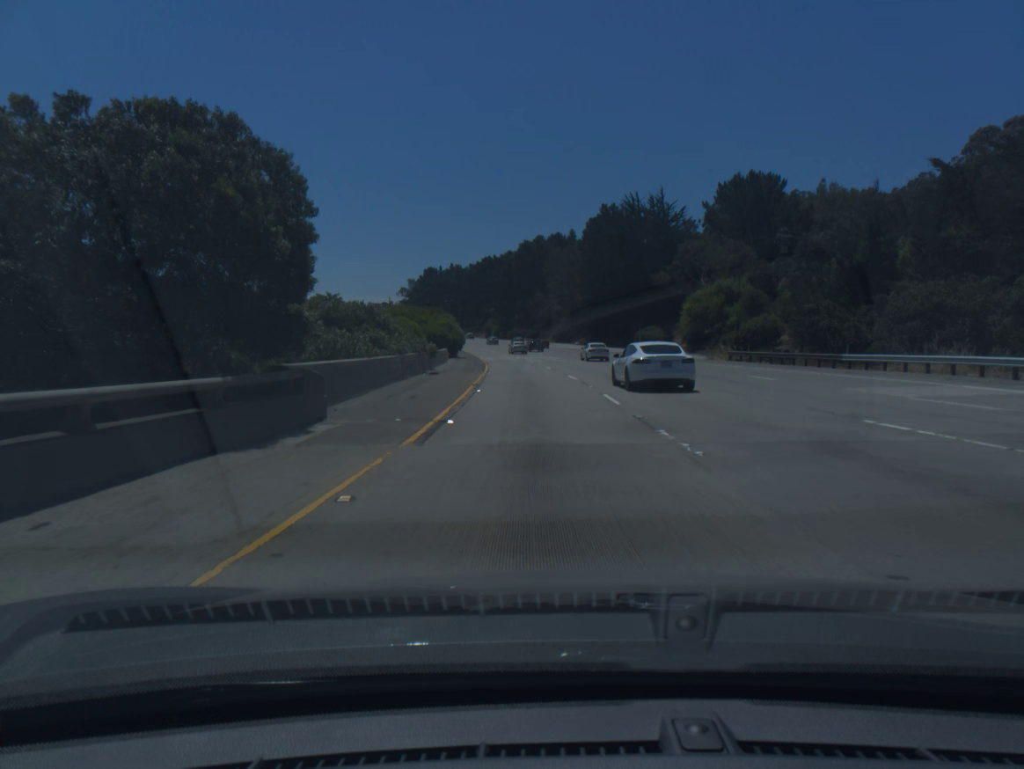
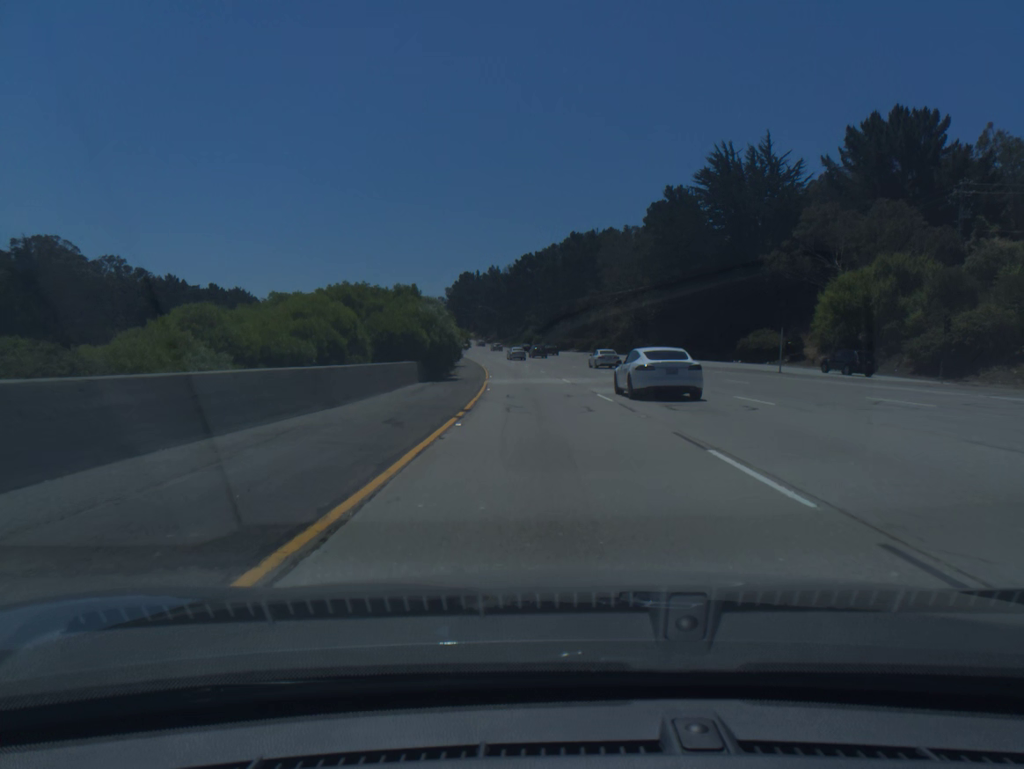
(-1.3, +39.5) m; -3°
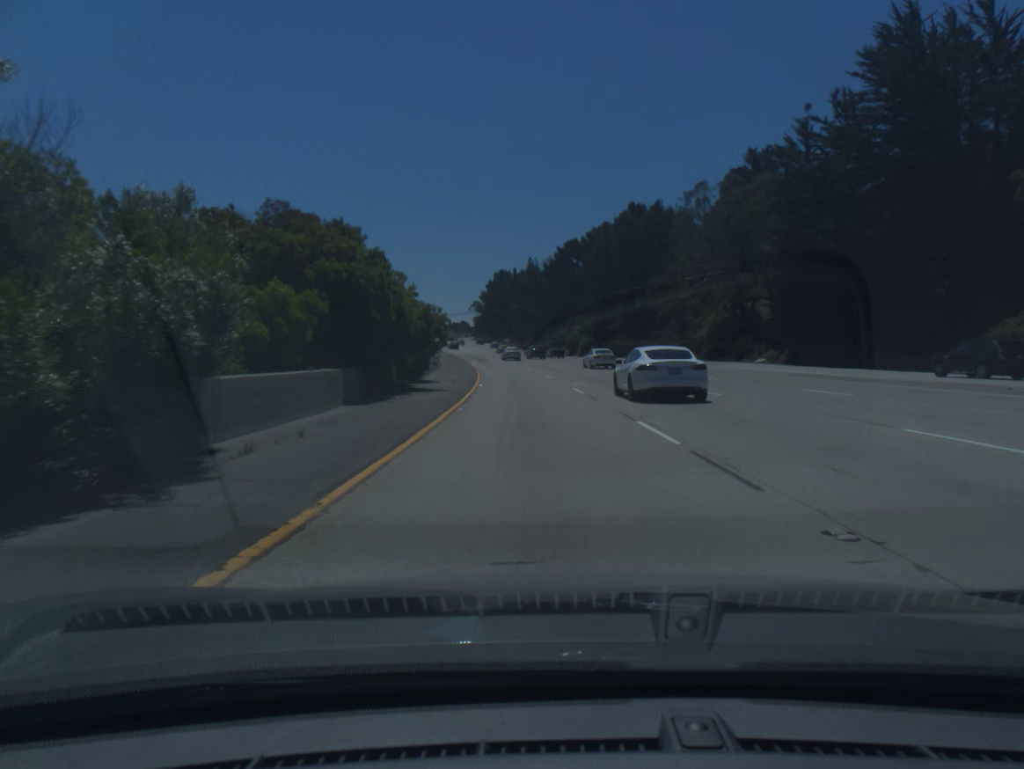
(-1.0, +39.3) m; -3°
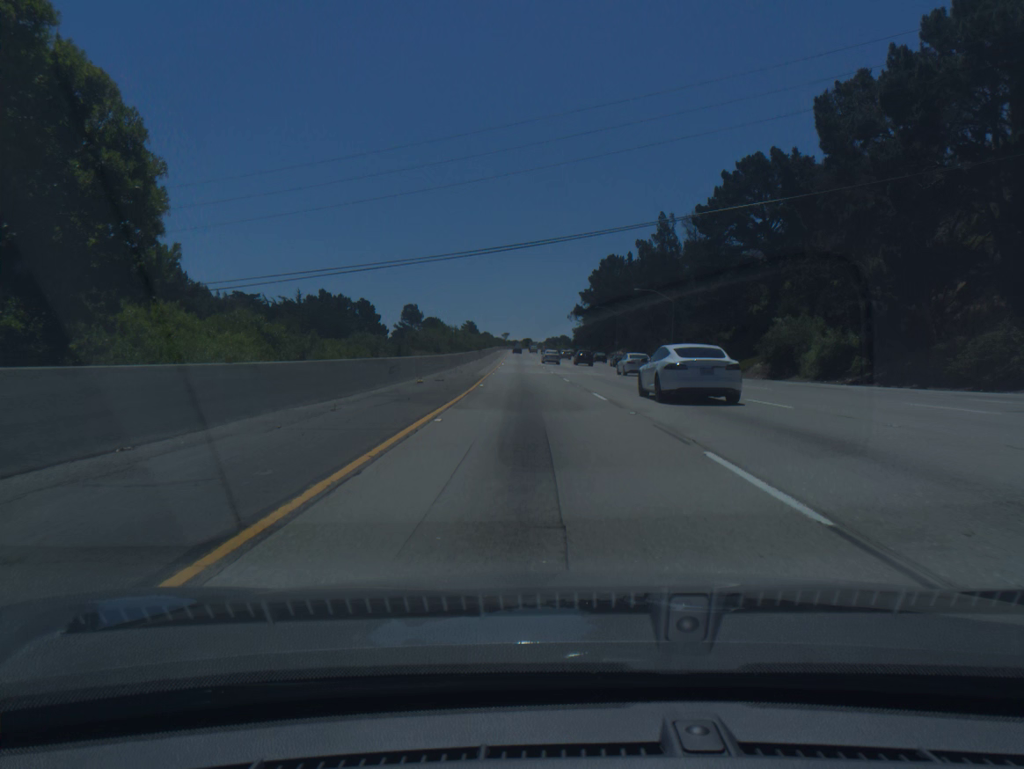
(-5.3, +77.7) m; -8°
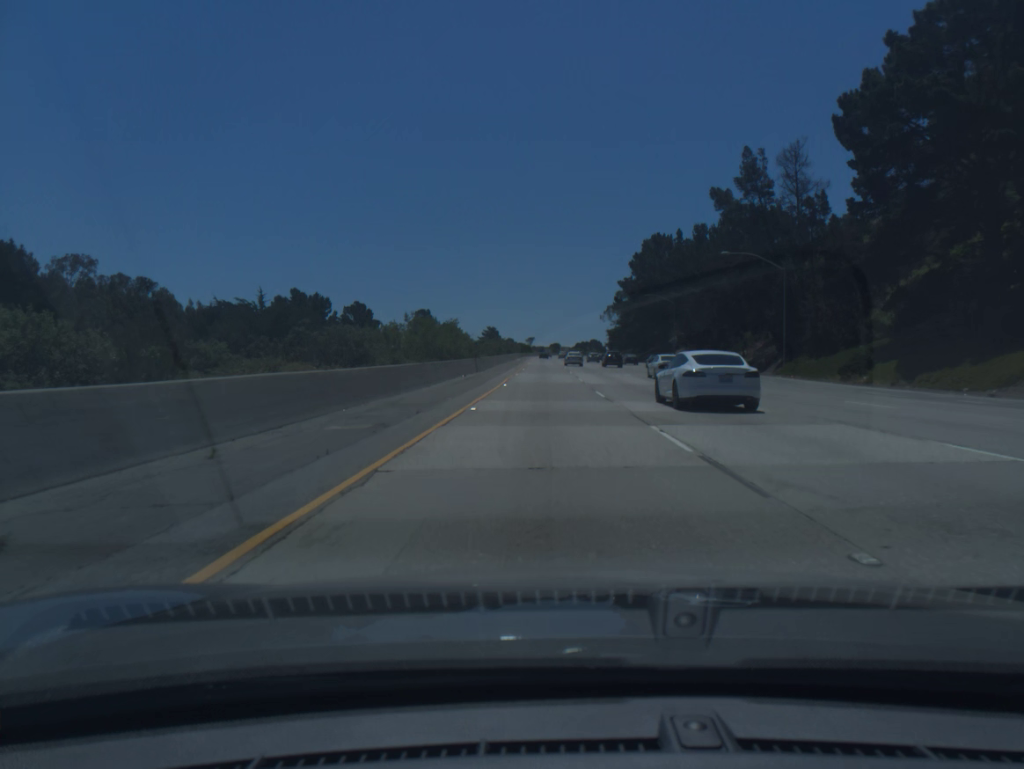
(-0.8, +38.7) m; -2°
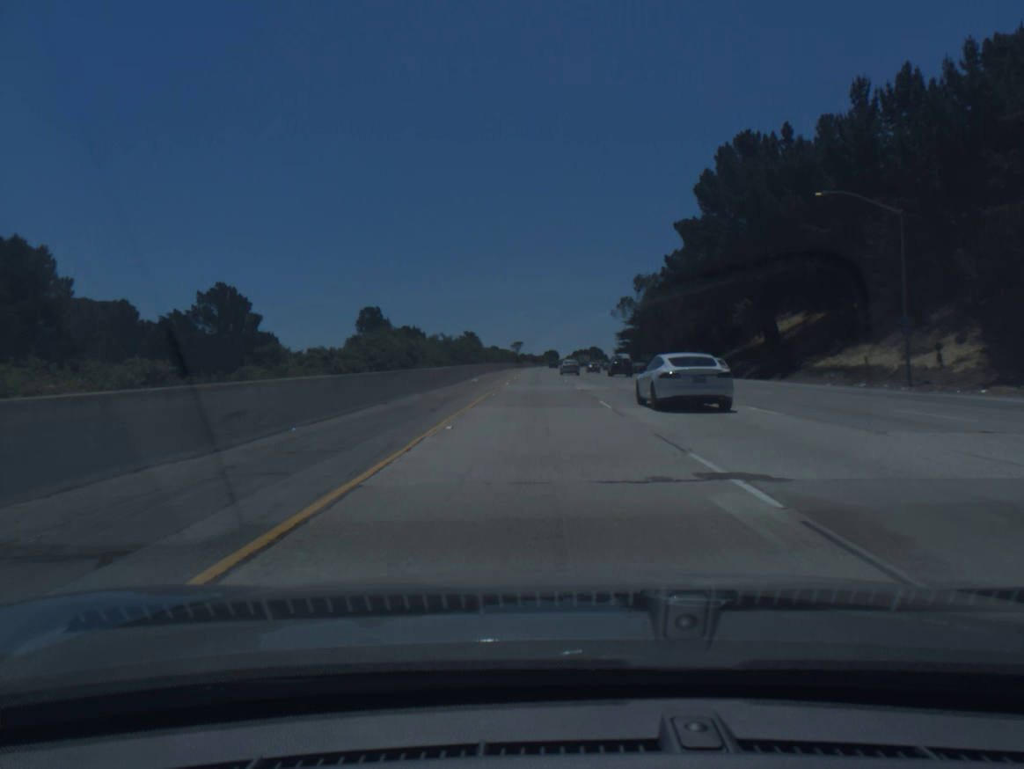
(+0.2, +77.0) m; +1°
